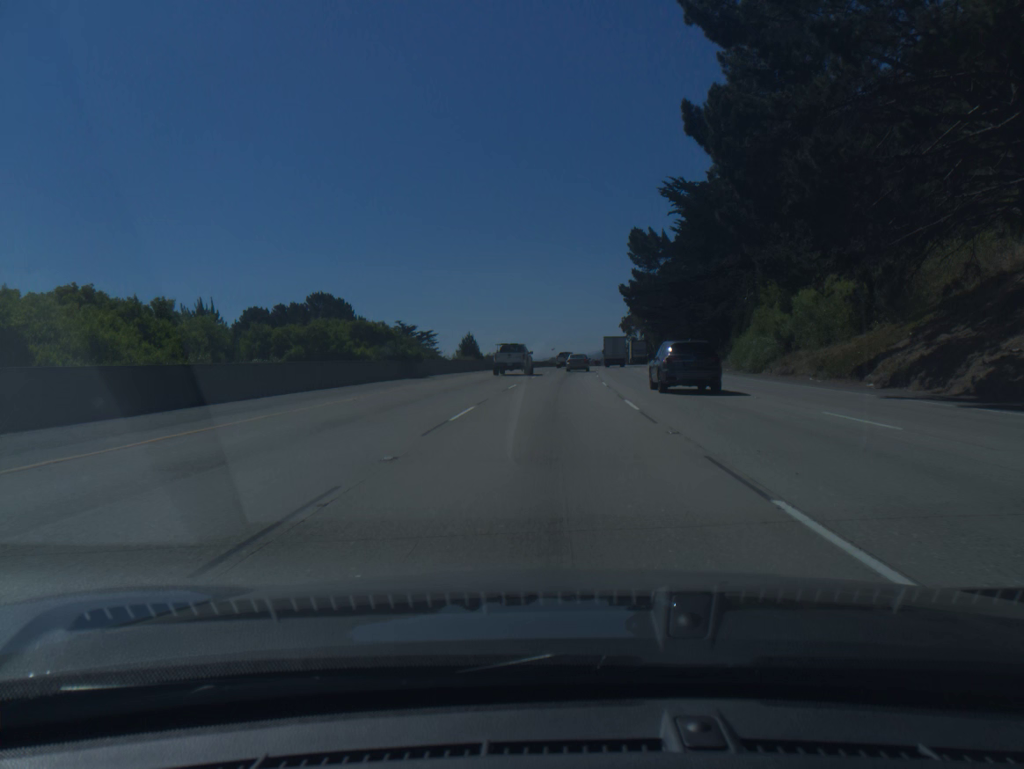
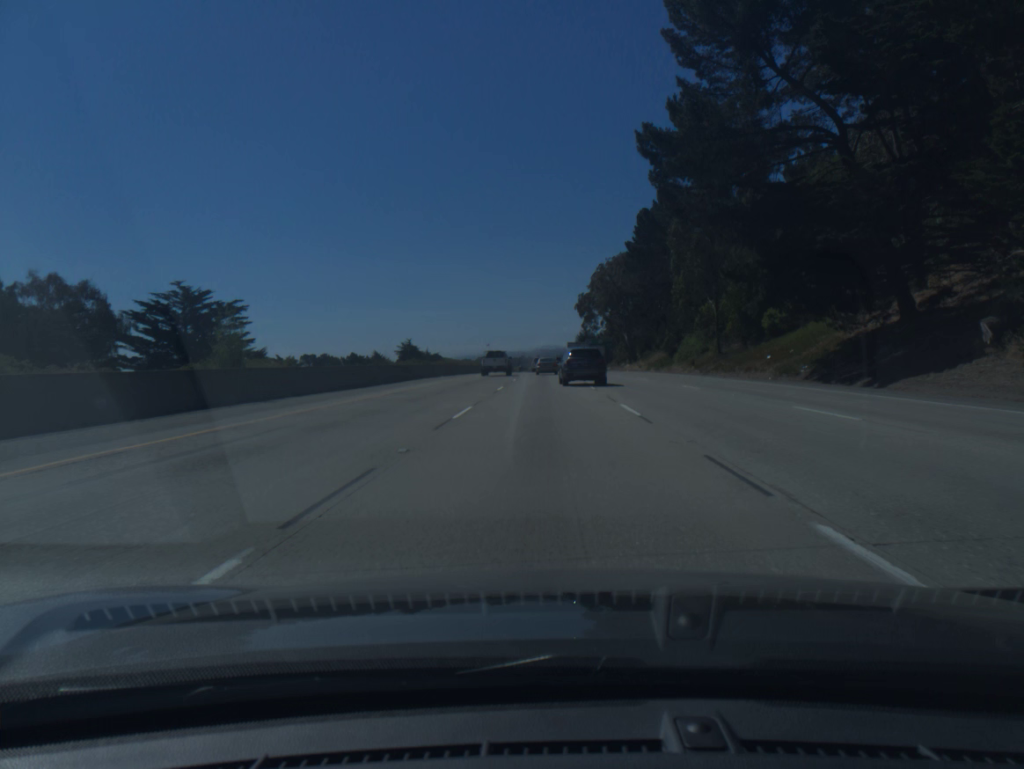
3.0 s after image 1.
(+3.9, +86.6) m; +5°
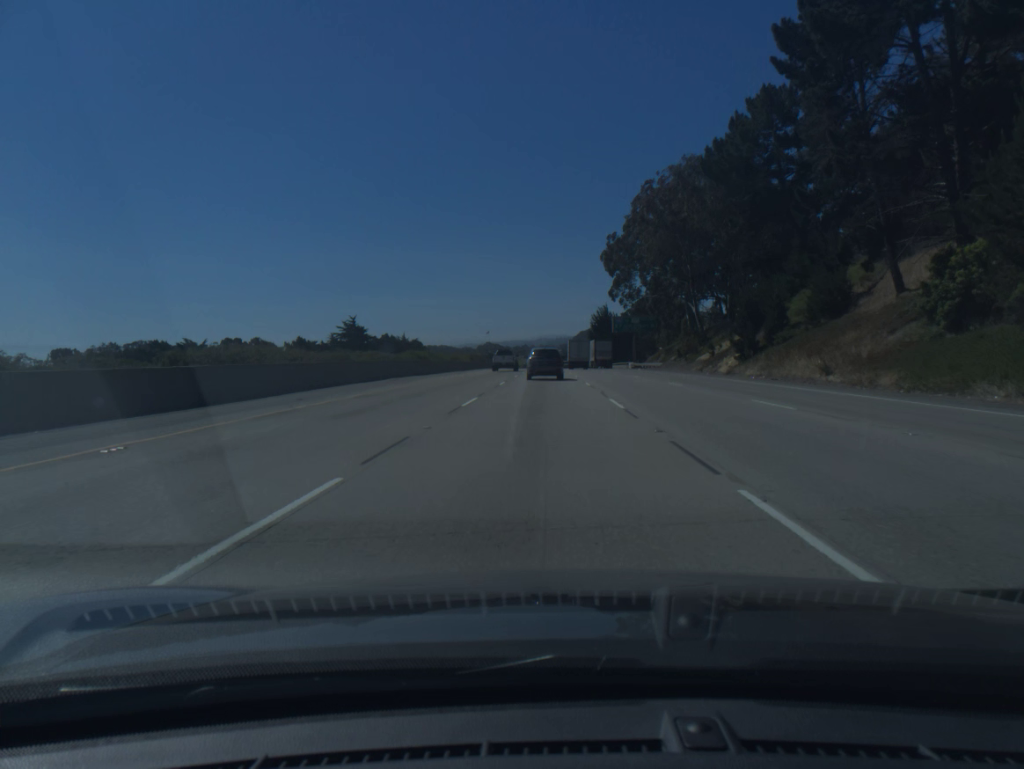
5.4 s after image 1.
(+0.1, +69.9) m; 0°
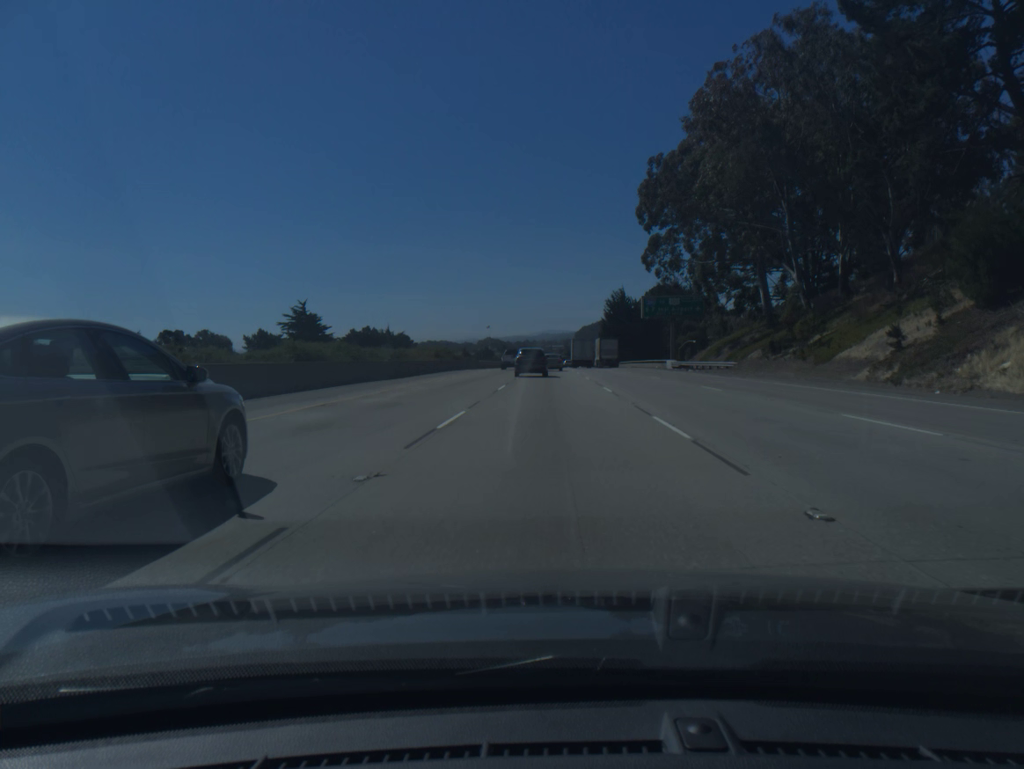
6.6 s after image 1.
(-0.1, +35.0) m; 0°
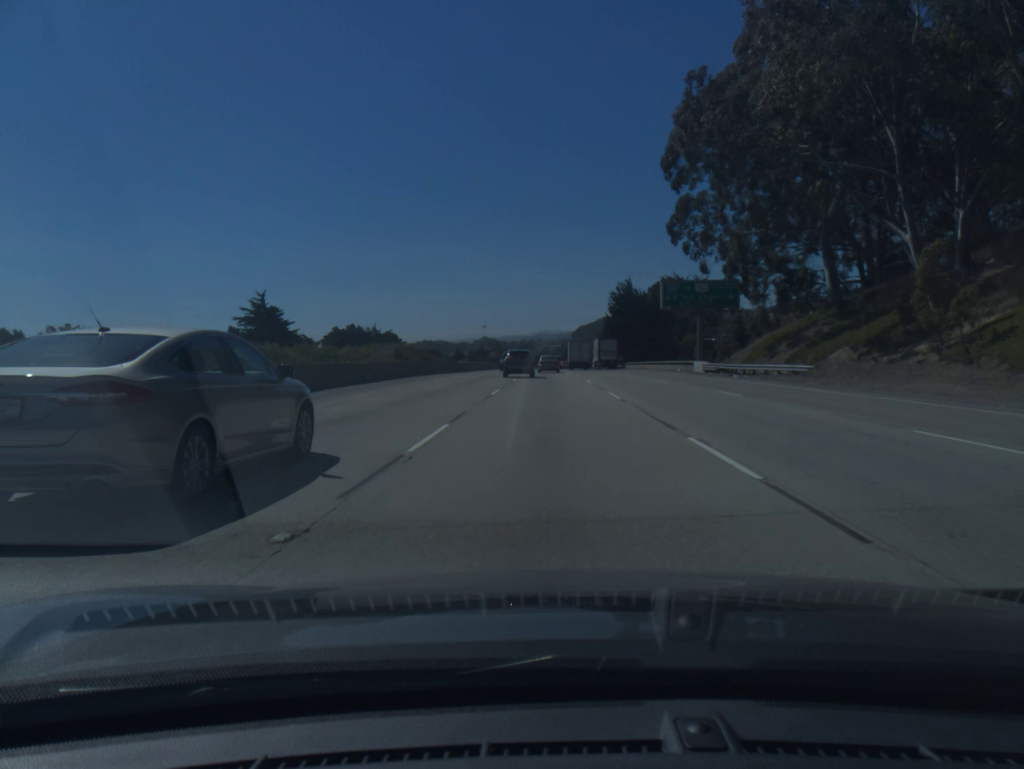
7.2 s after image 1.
(0.0, +17.5) m; 0°
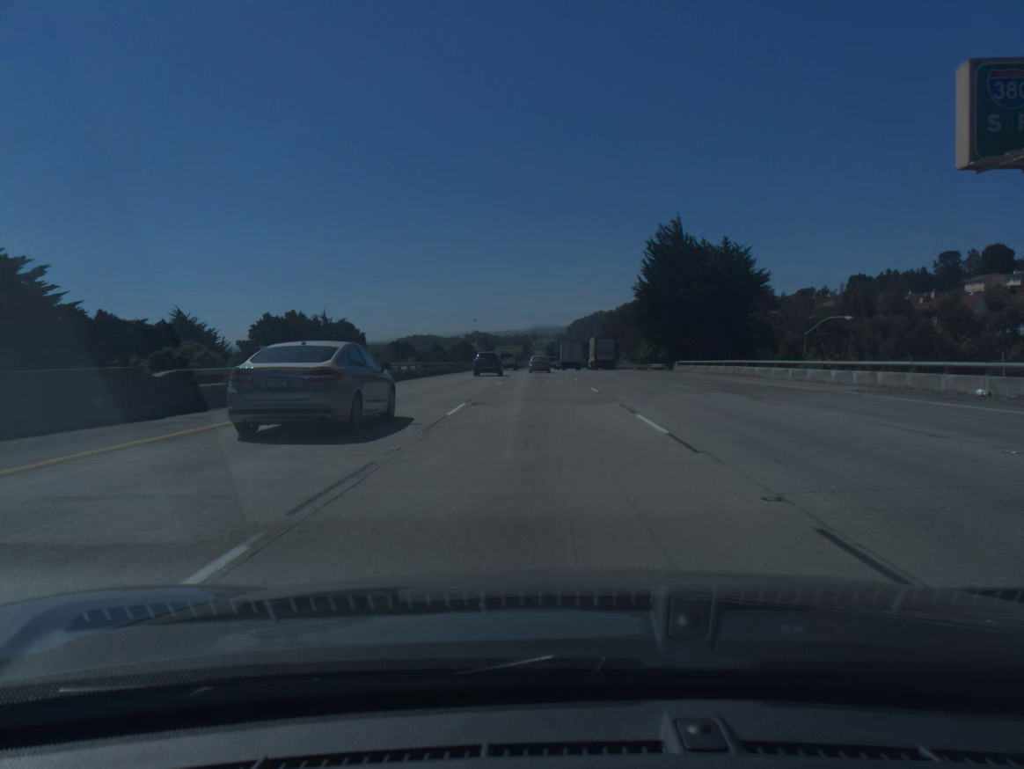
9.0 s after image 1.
(+0.2, +52.5) m; 0°
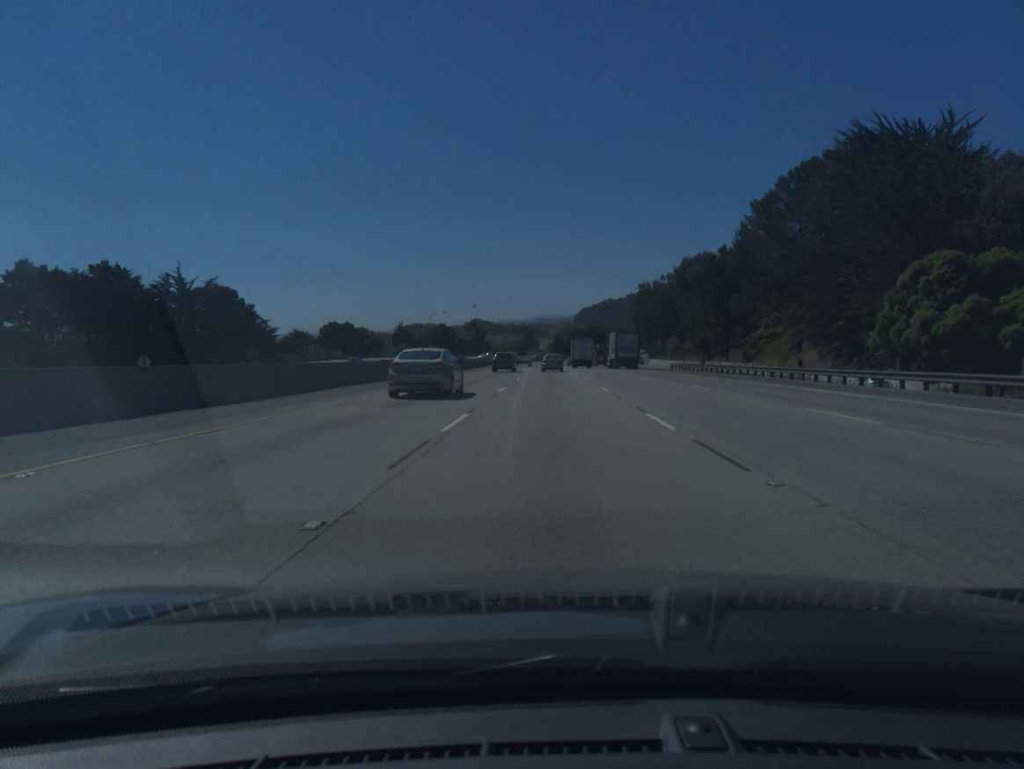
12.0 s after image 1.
(-0.6, +87.6) m; 0°
